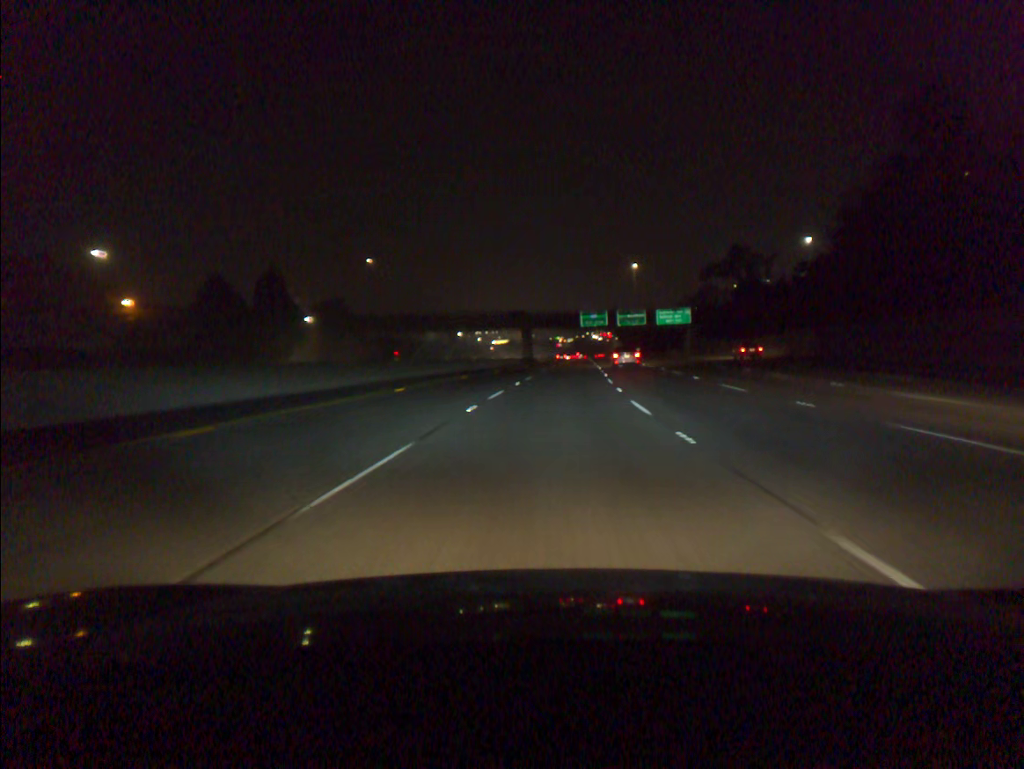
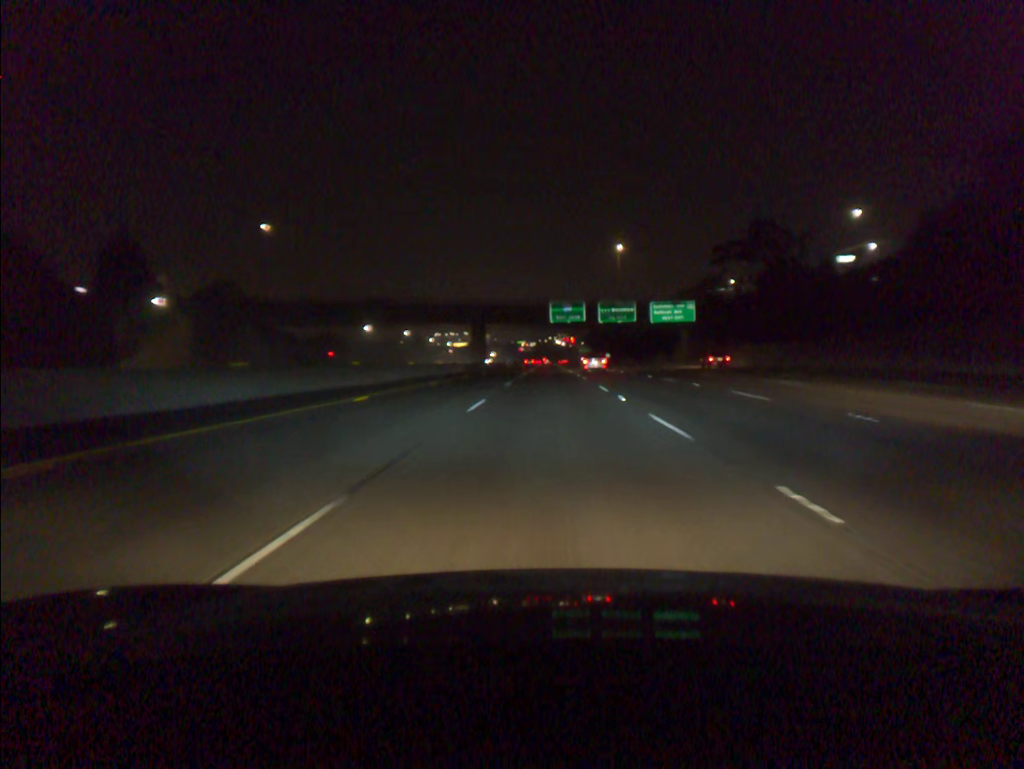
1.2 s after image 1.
(+0.8, +33.3) m; +3°
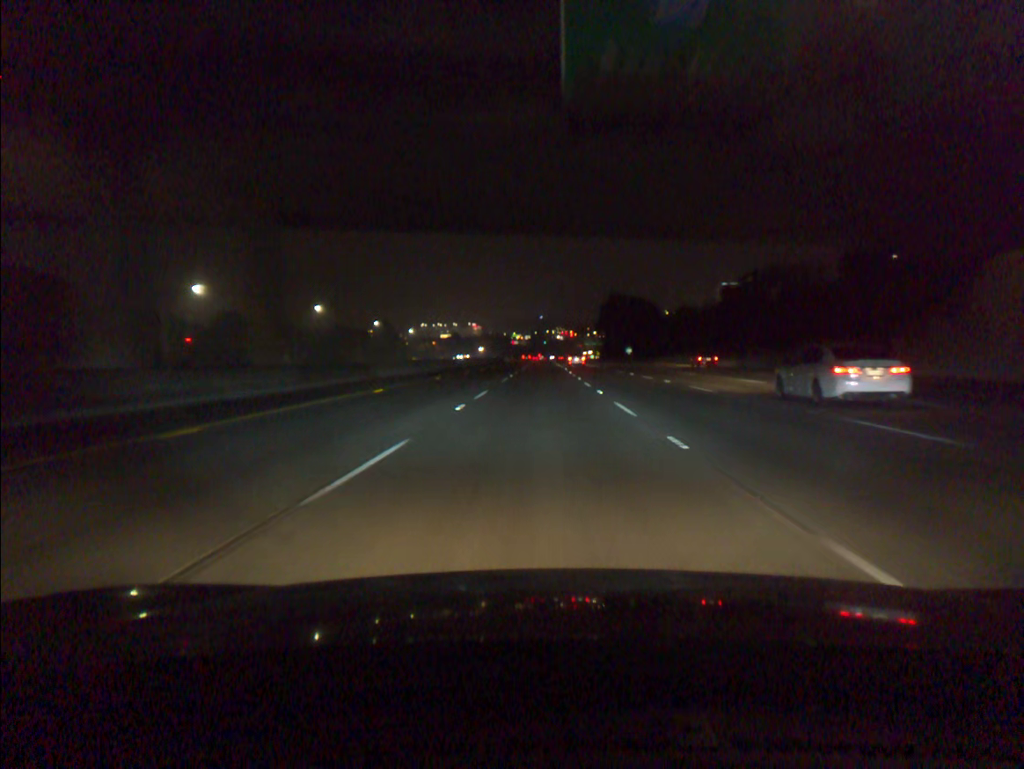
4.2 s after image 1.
(+0.9, +83.5) m; 0°
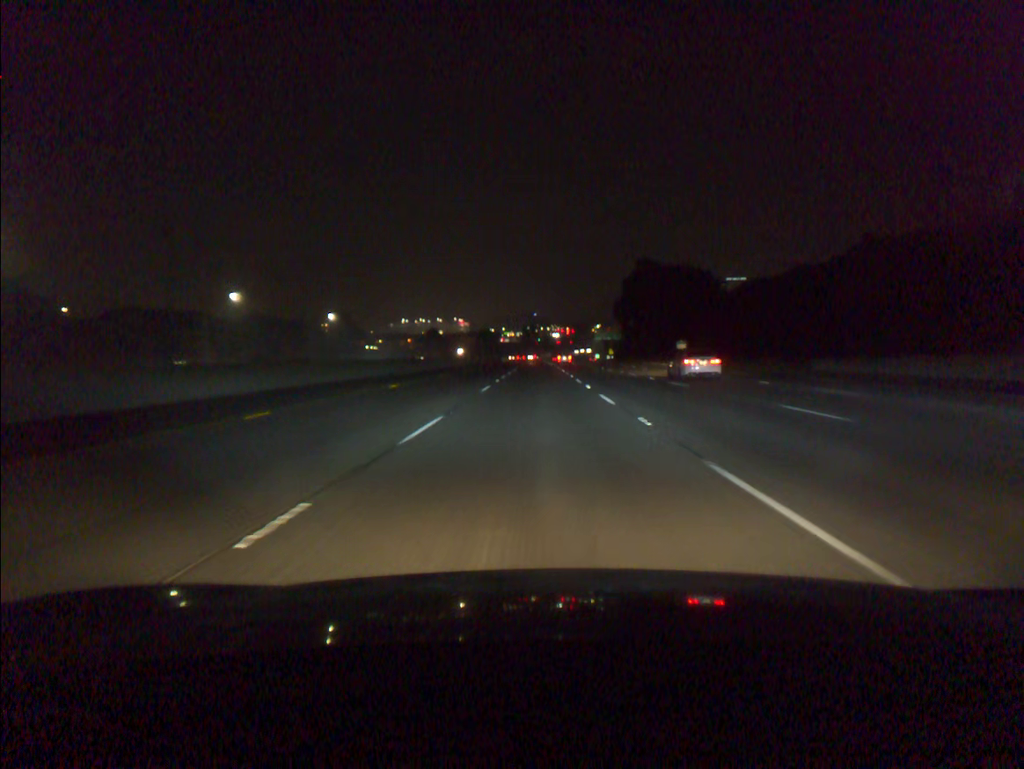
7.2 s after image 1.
(+0.3, +84.1) m; 0°
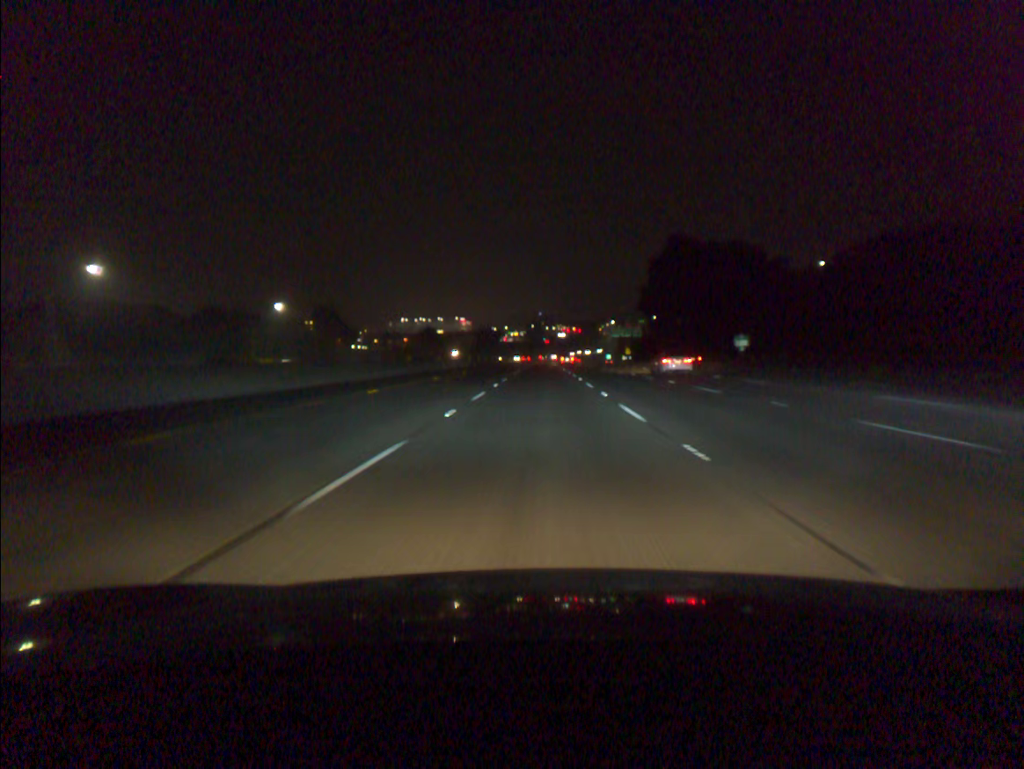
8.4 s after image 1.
(-0.1, +33.6) m; 0°
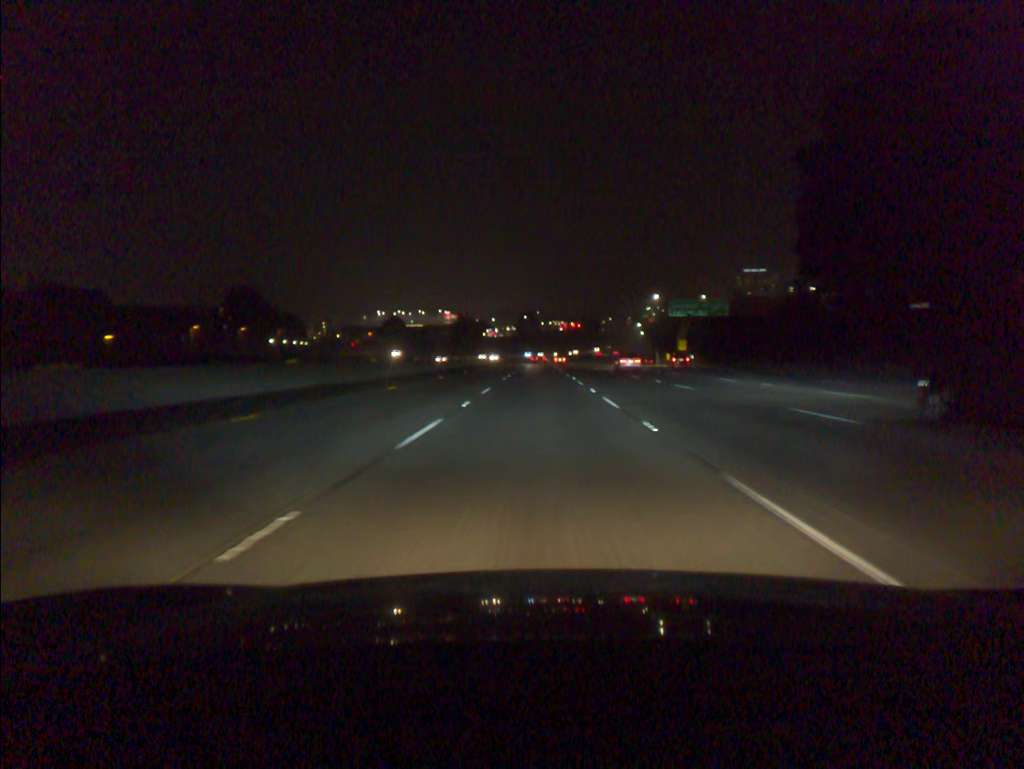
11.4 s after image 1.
(+0.2, +83.9) m; 0°
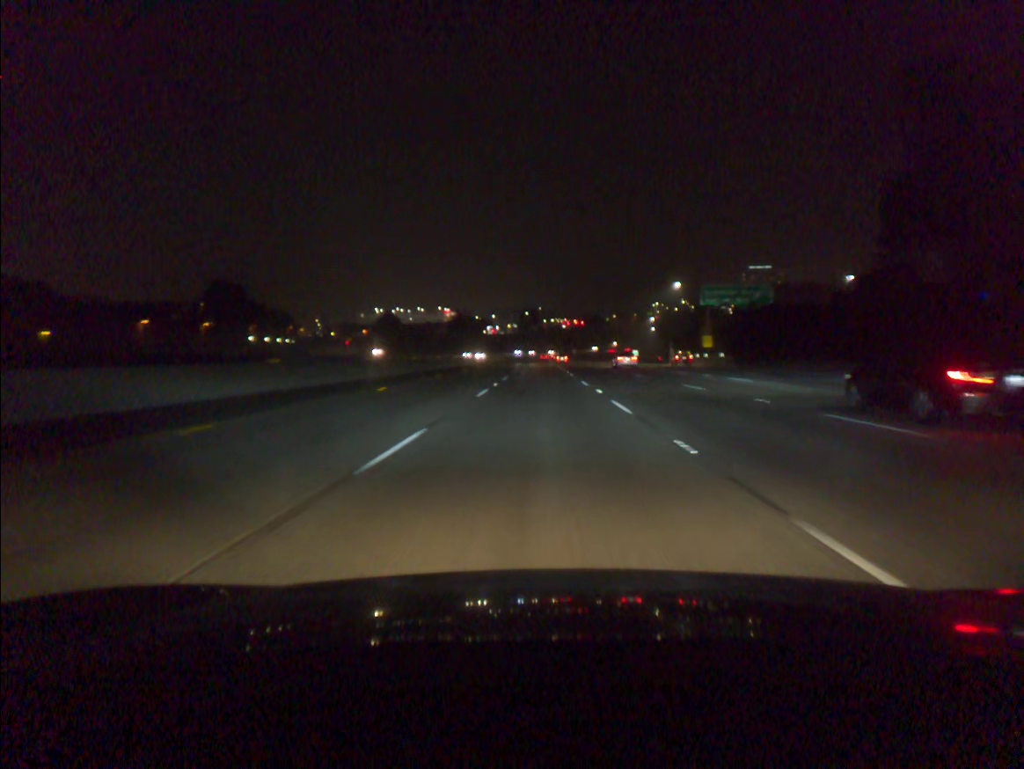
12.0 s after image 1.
(0.0, +16.8) m; 0°
